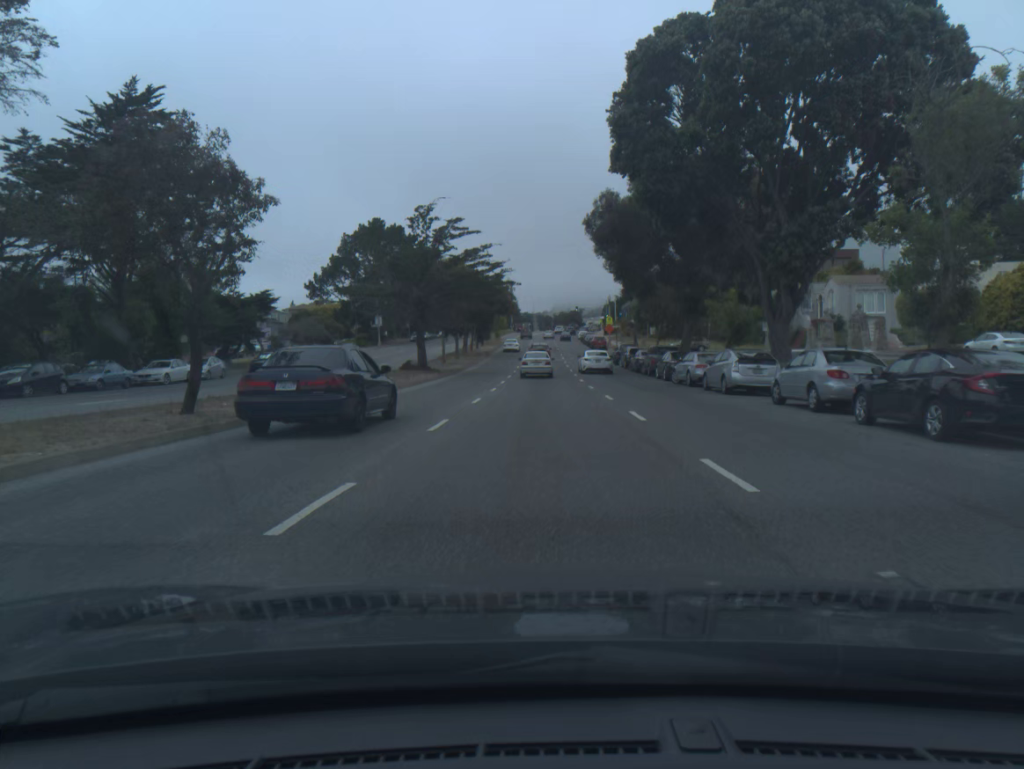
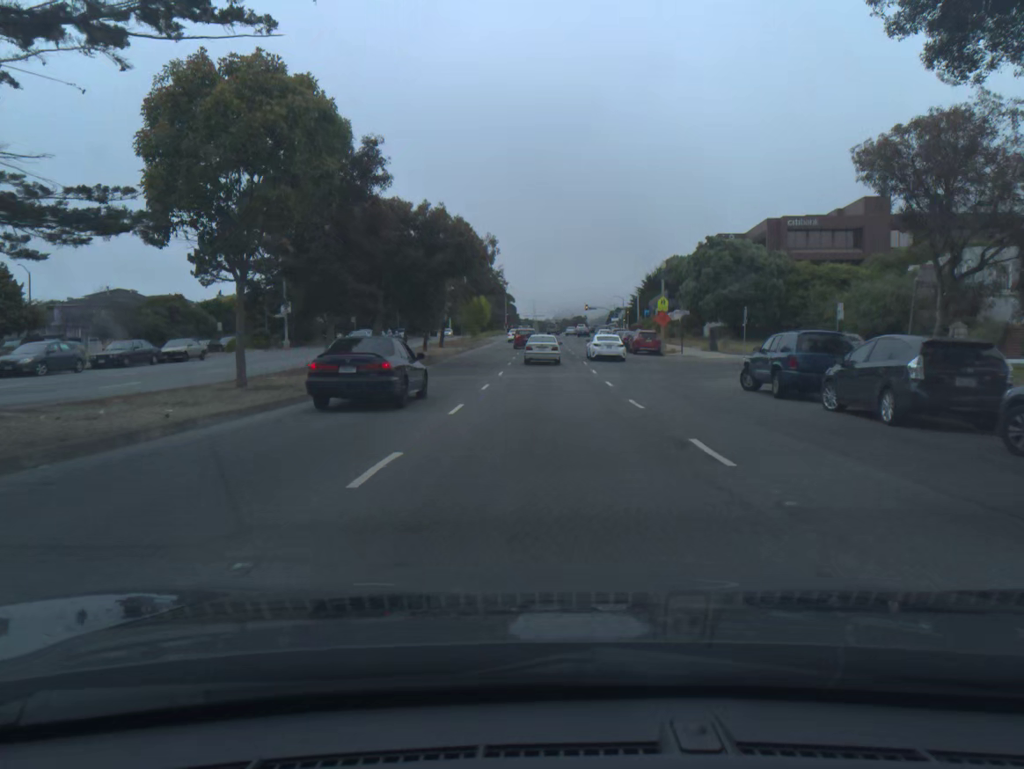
(-0.1, +42.1) m; 0°
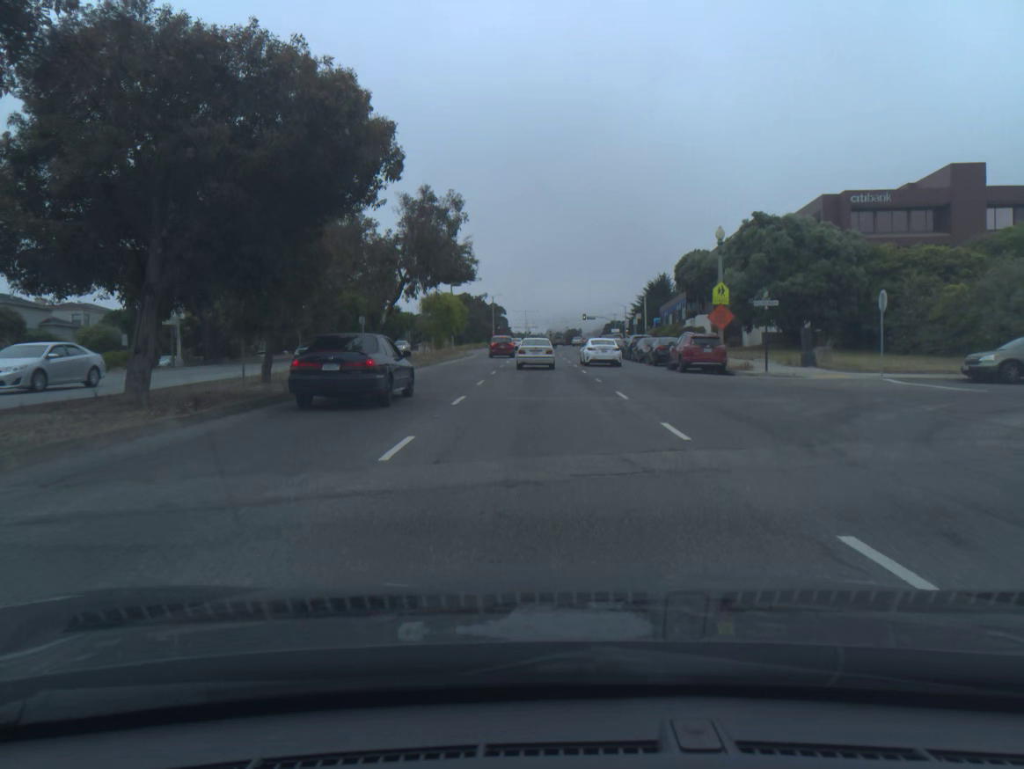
(+0.1, +20.2) m; +1°
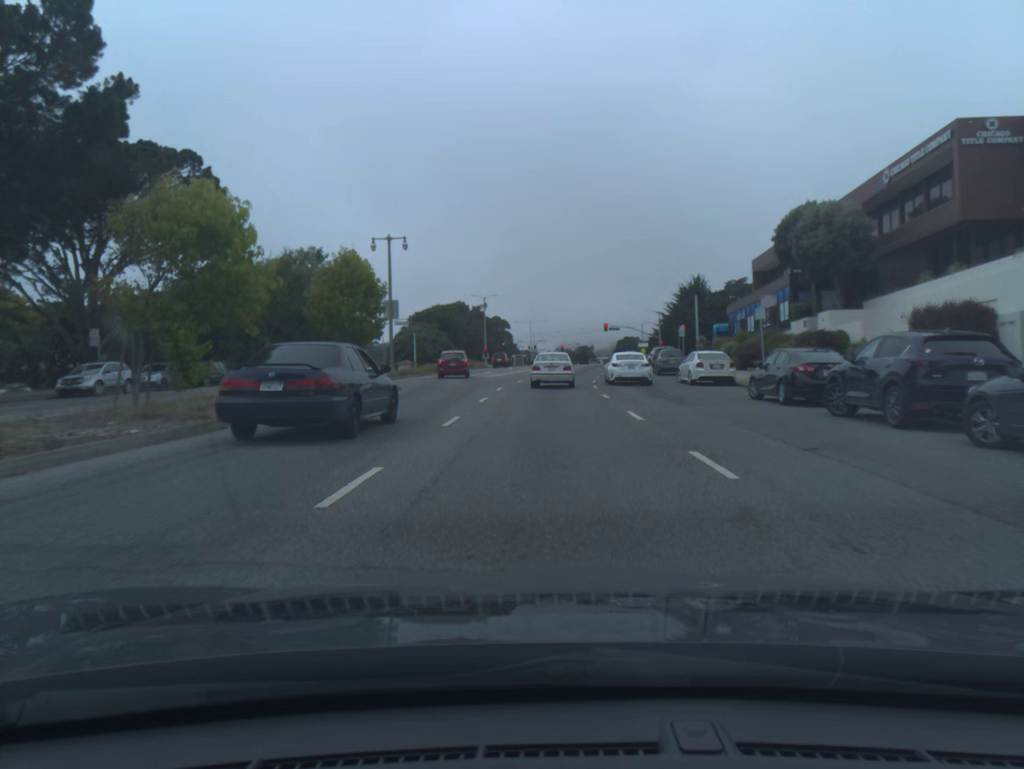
(-0.2, +37.9) m; -1°
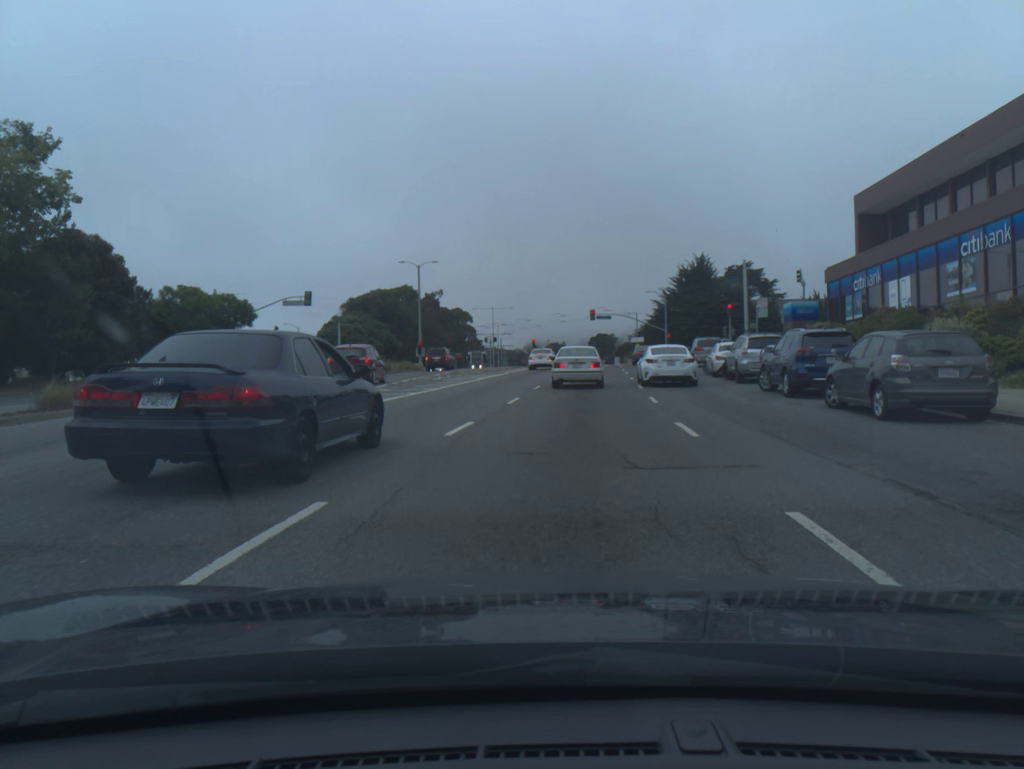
(+0.5, +33.2) m; +2°
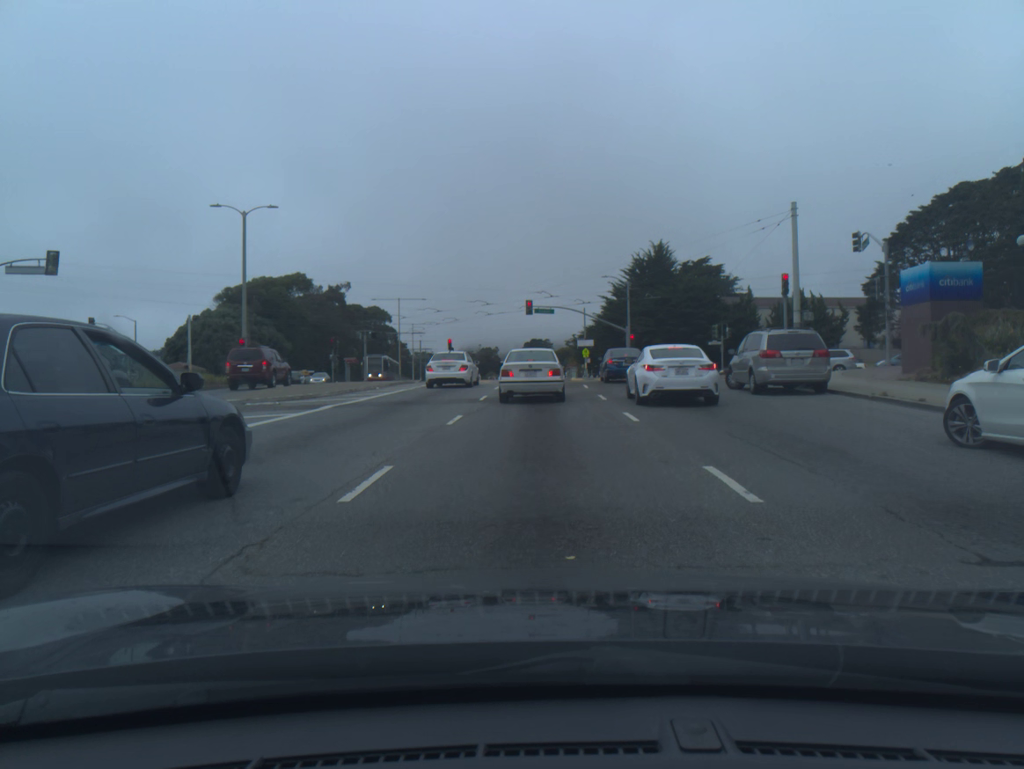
(+1.3, +26.5) m; +5°
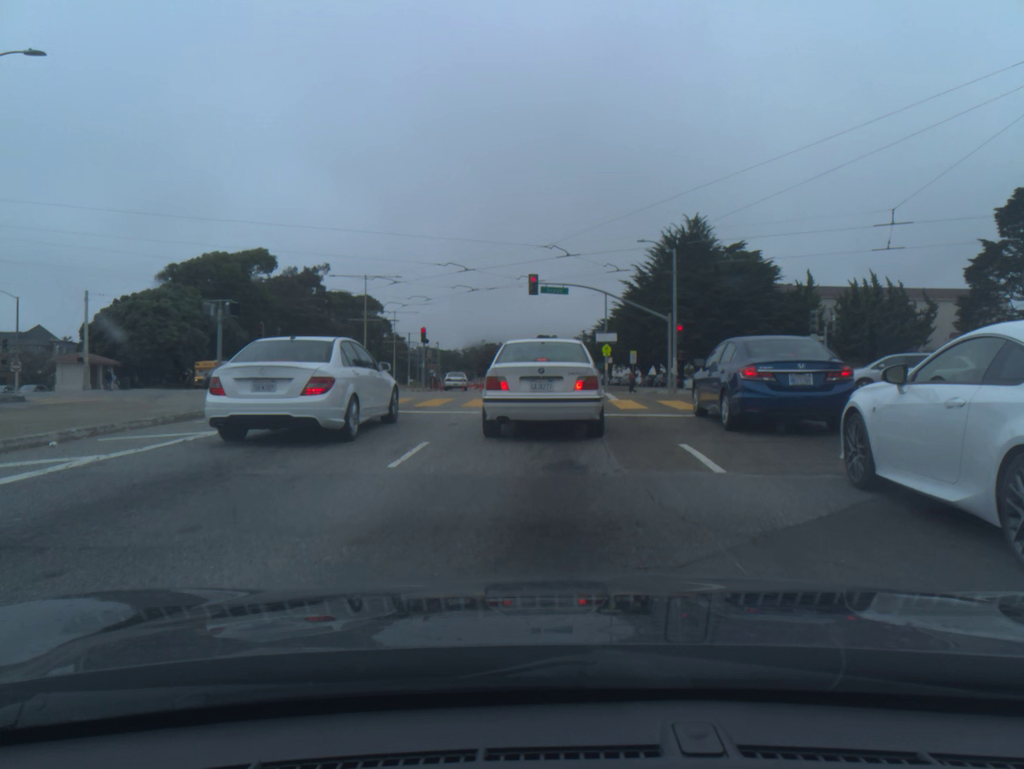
(-0.1, +20.4) m; 0°
